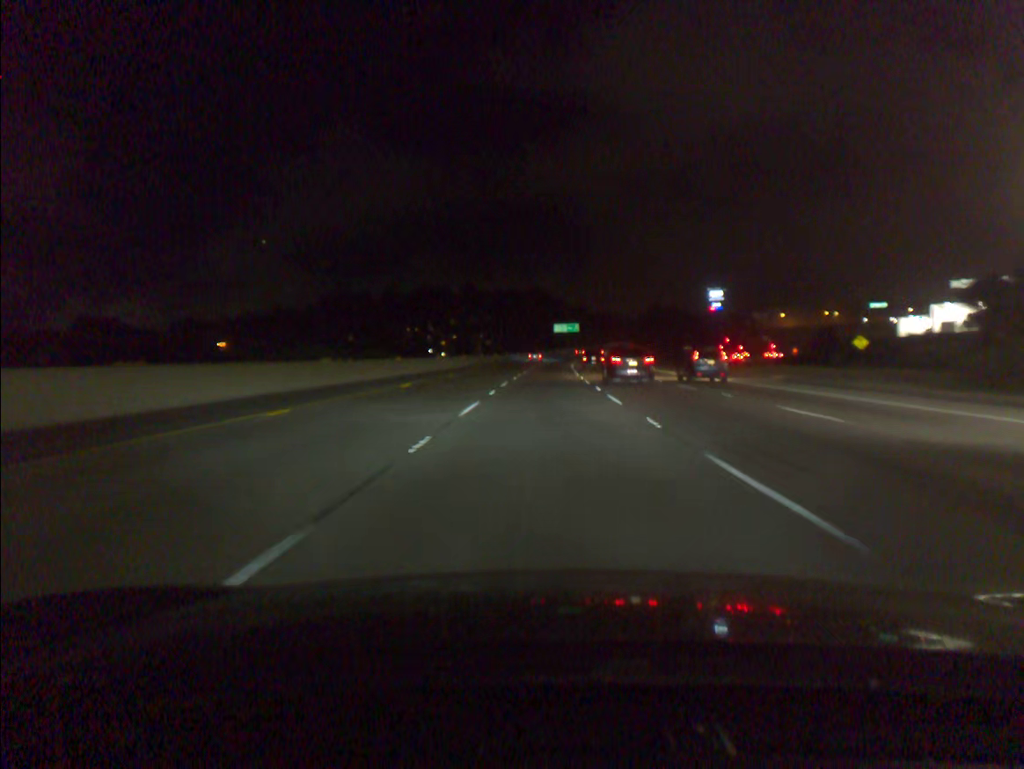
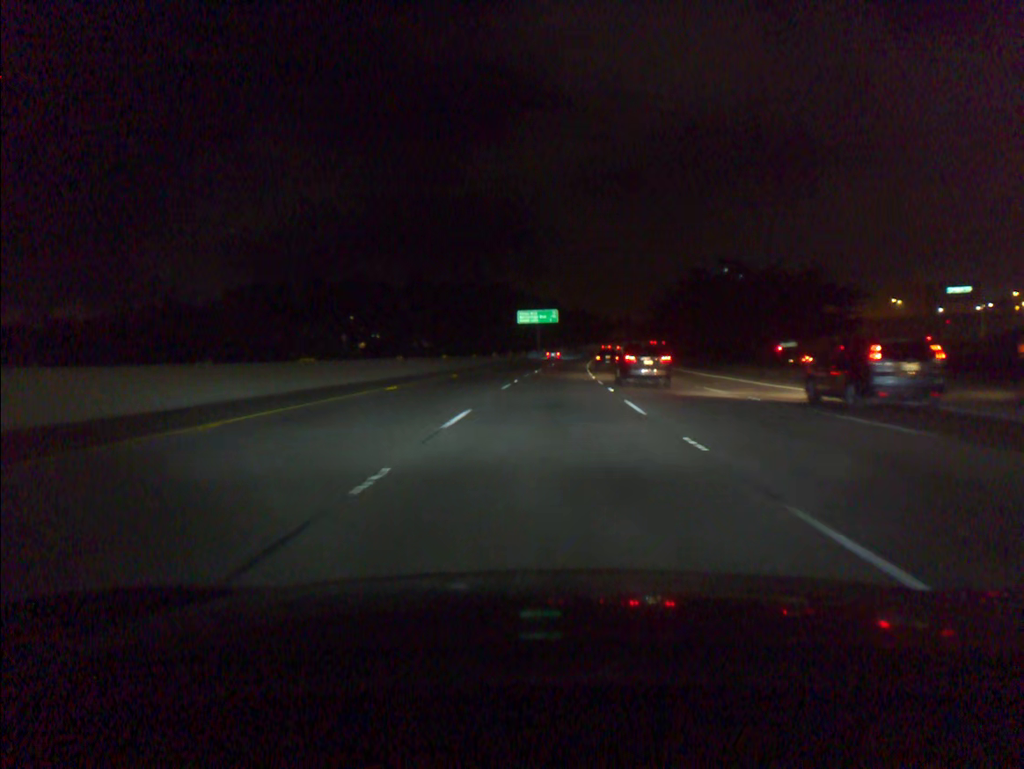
(+1.9, +91.0) m; +3°
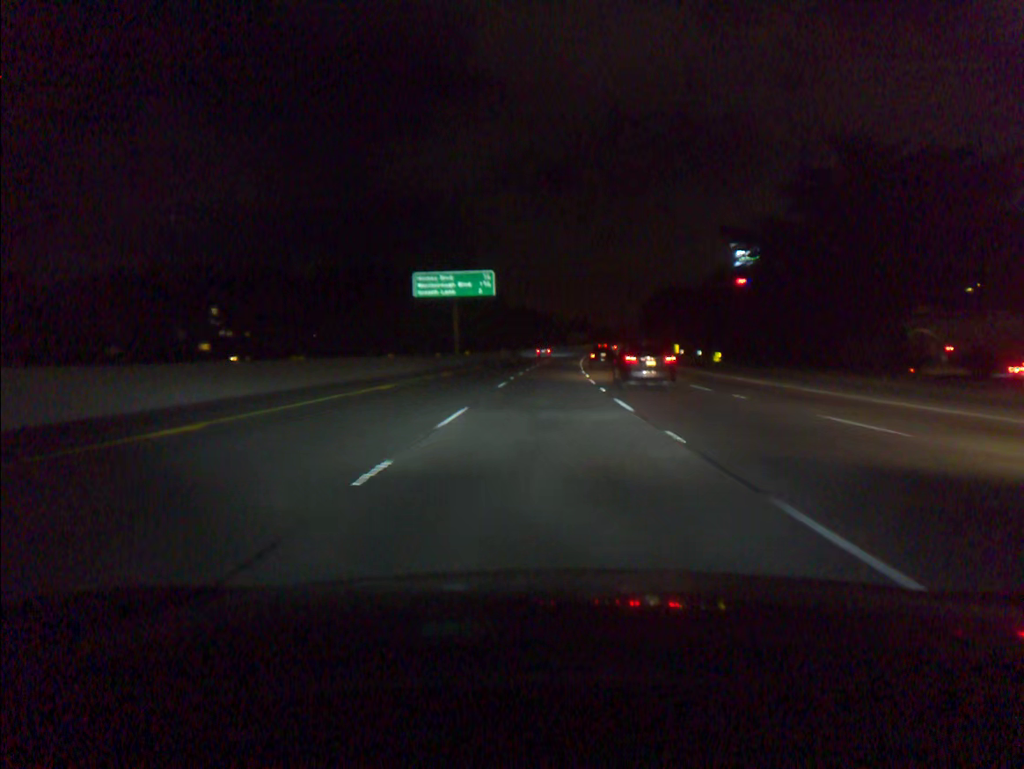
(+2.5, +72.8) m; +4°
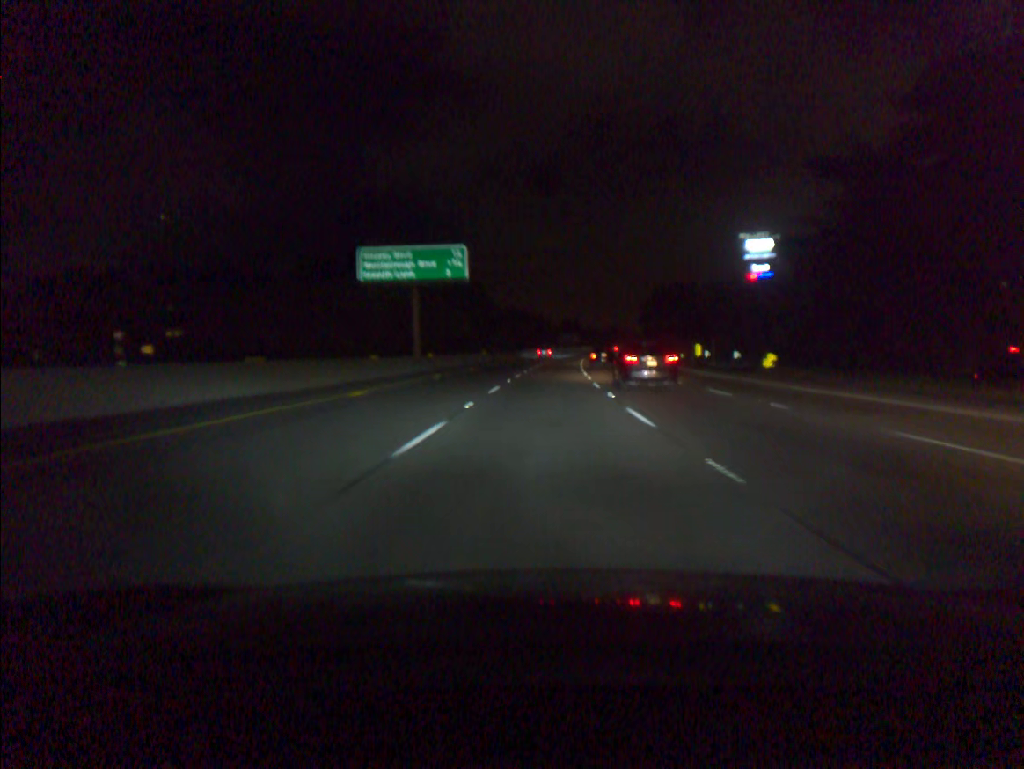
(+0.1, +18.2) m; +1°
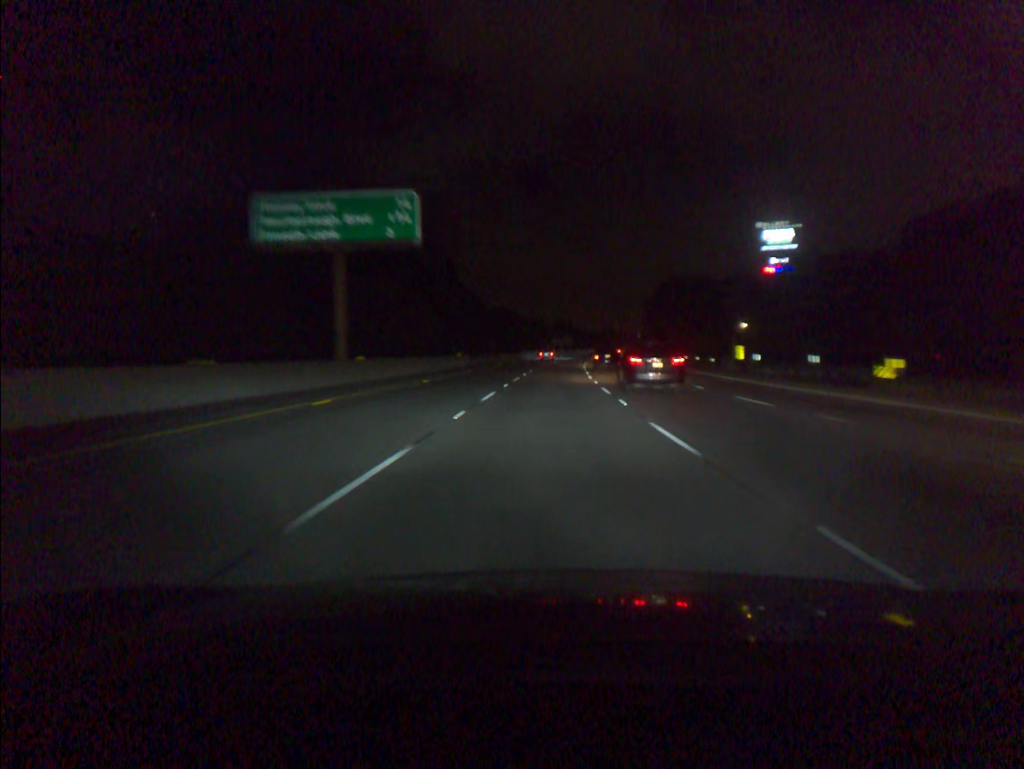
(+0.1, +18.2) m; +1°
